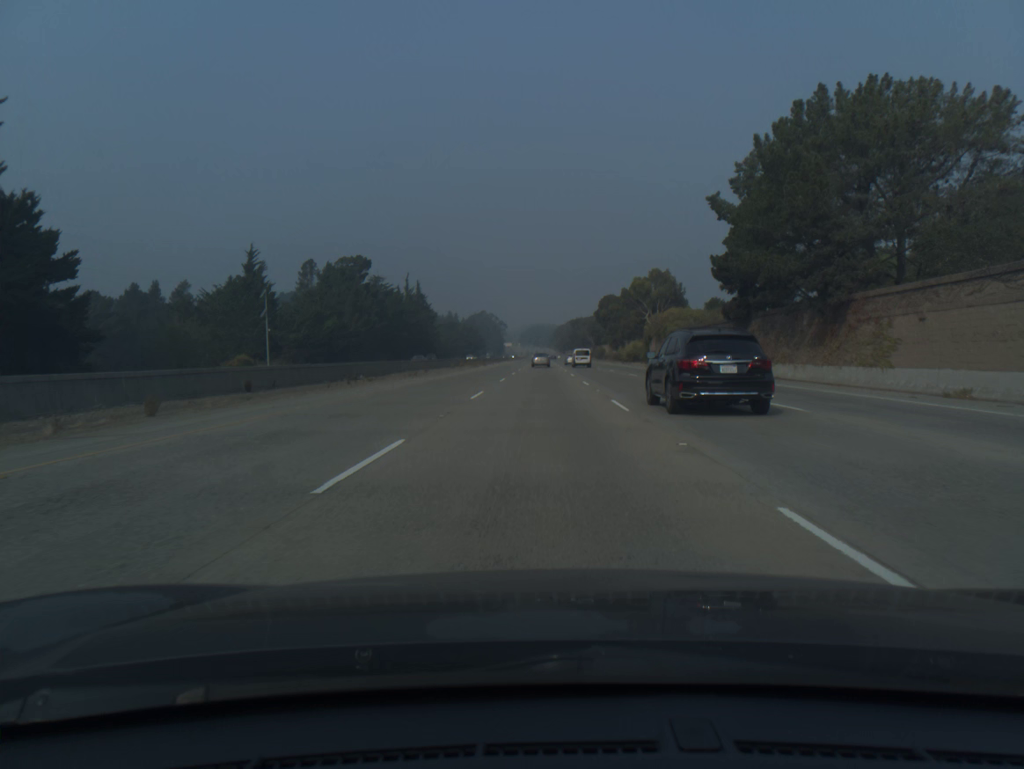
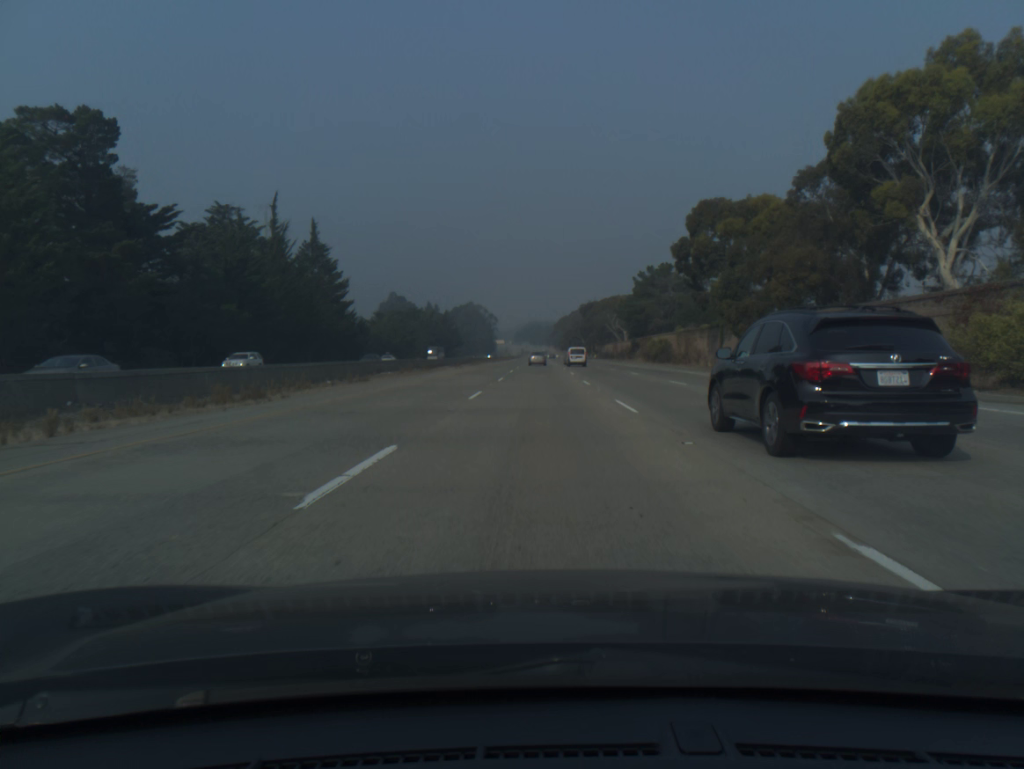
(0.0, +103.4) m; 0°
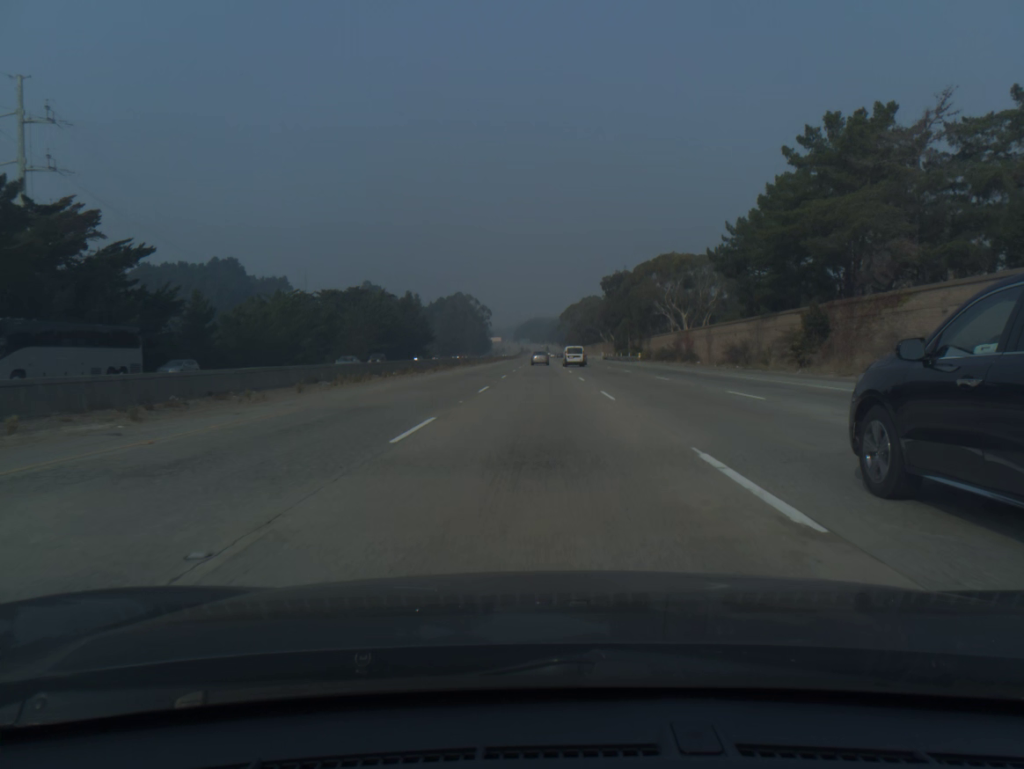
(0.0, +83.5) m; 0°
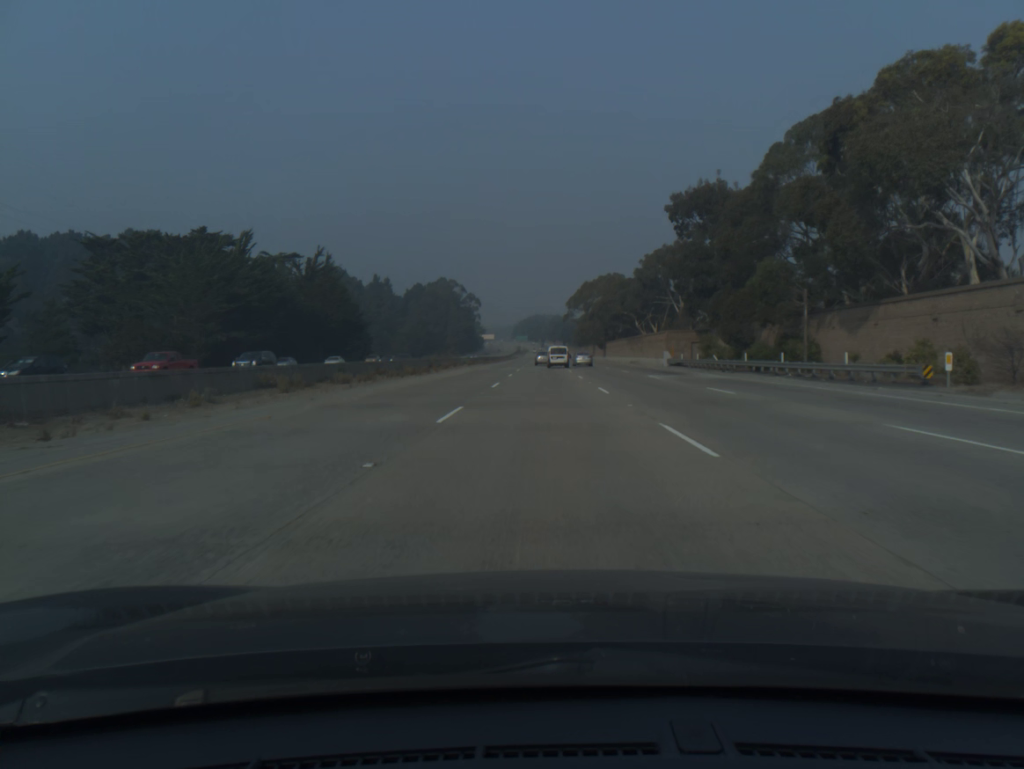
(-0.1, +84.1) m; 0°
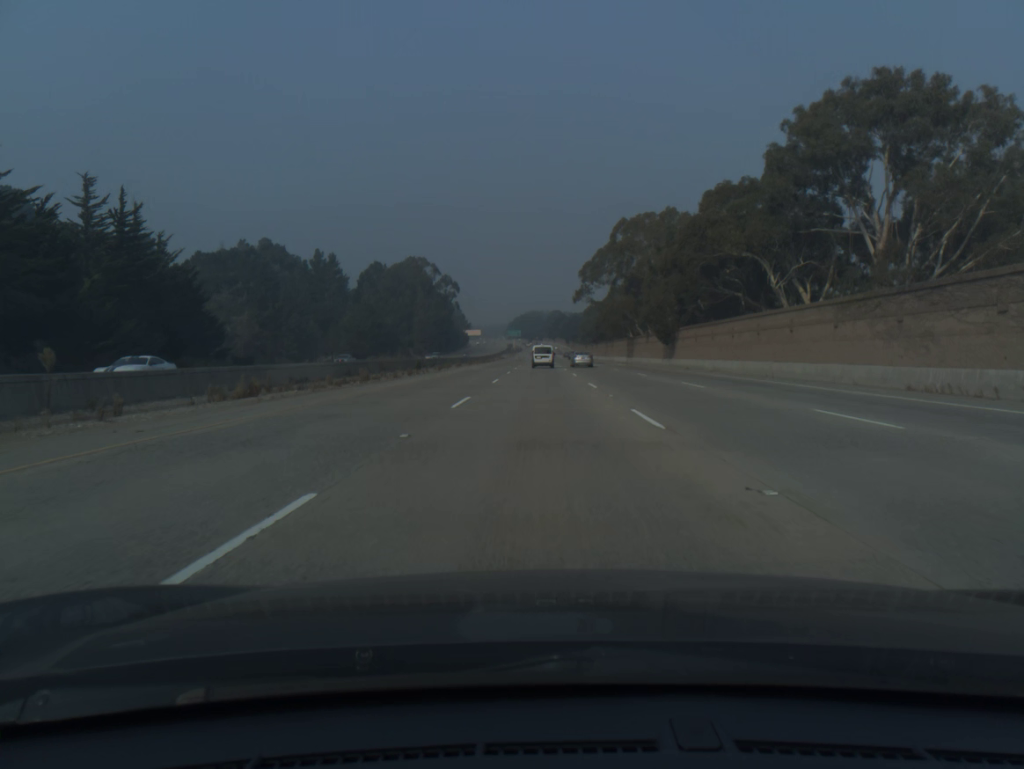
(+0.1, +84.1) m; 0°
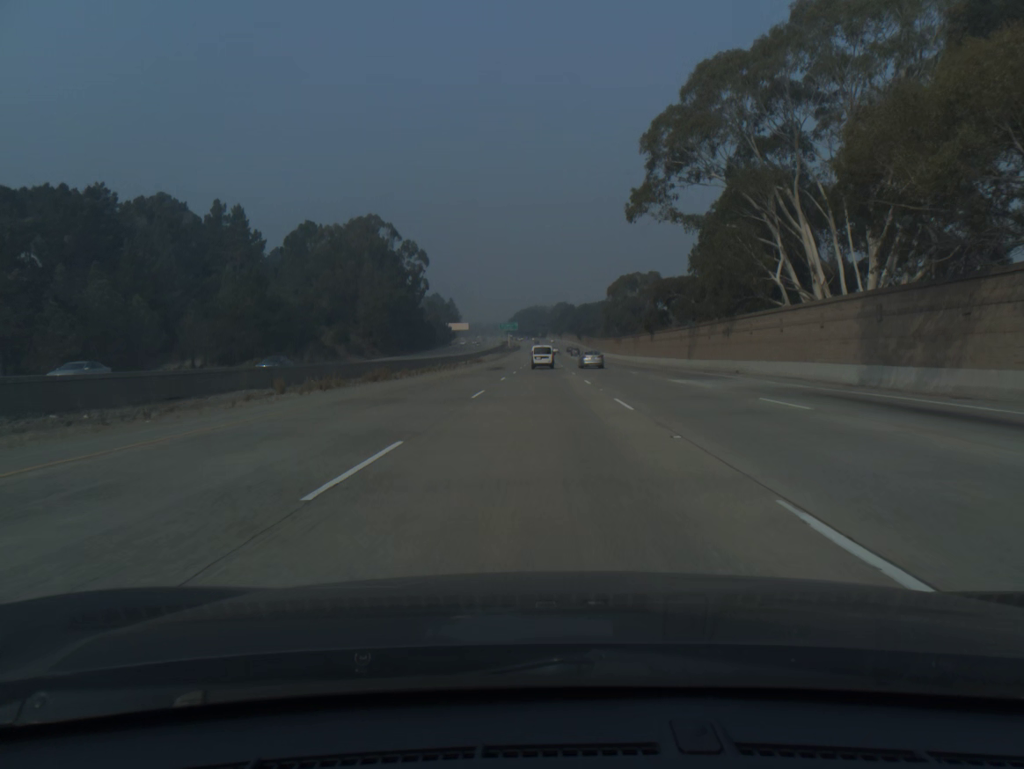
(-0.2, +83.6) m; 0°
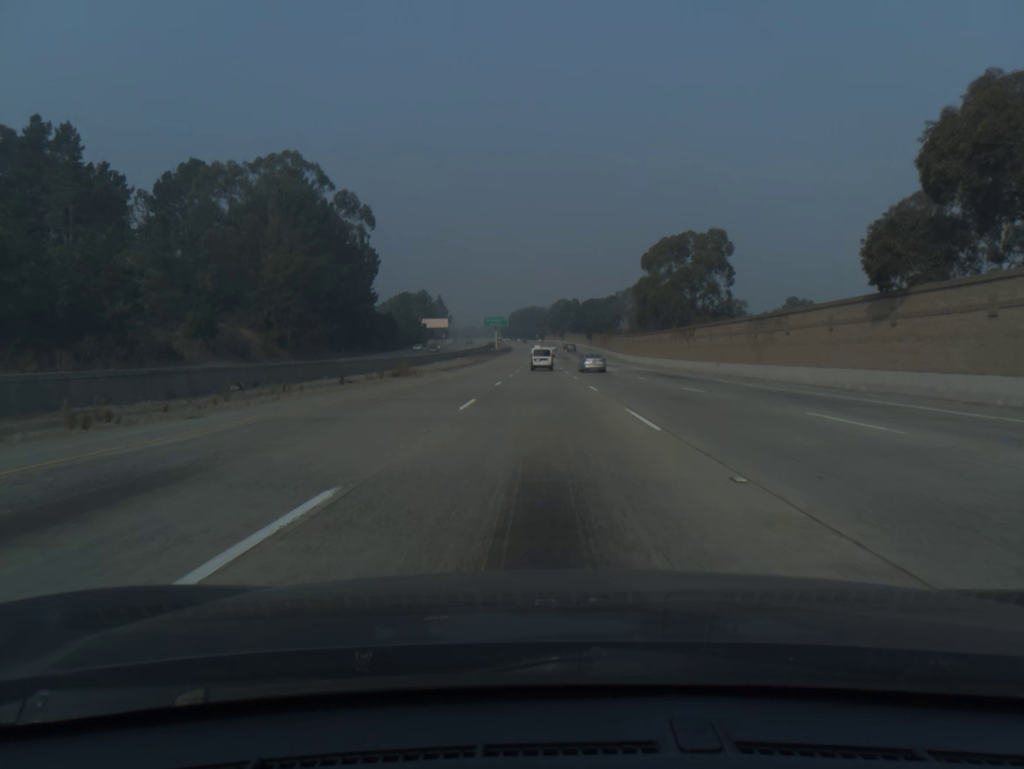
(+0.1, +62.2) m; 0°
